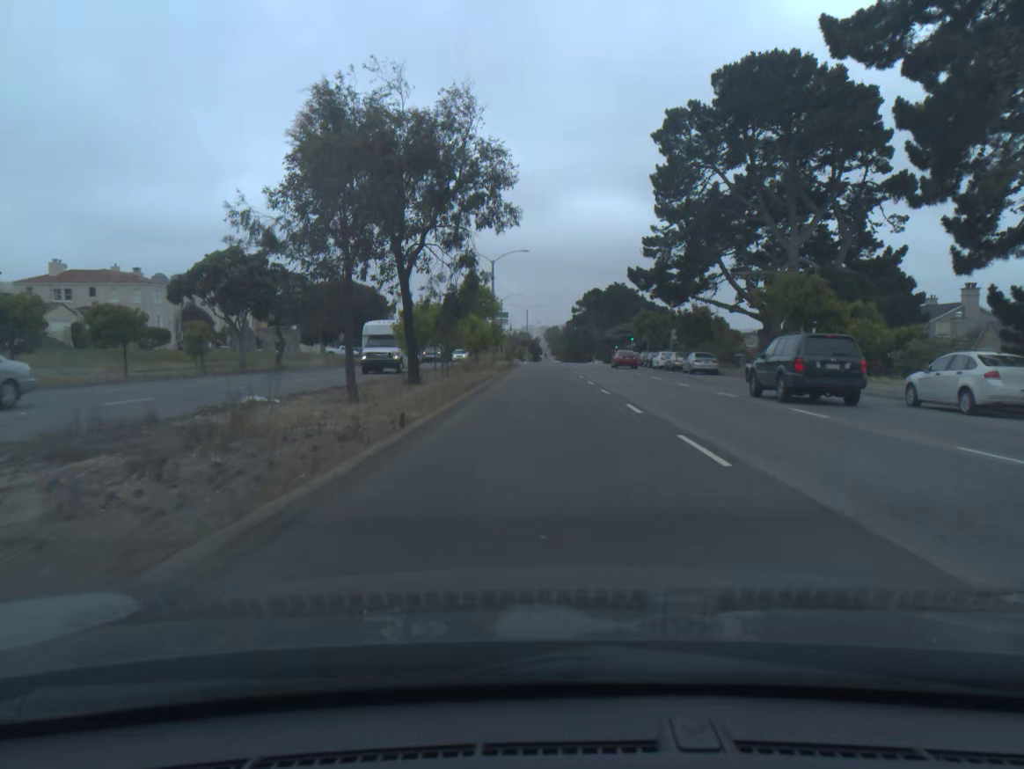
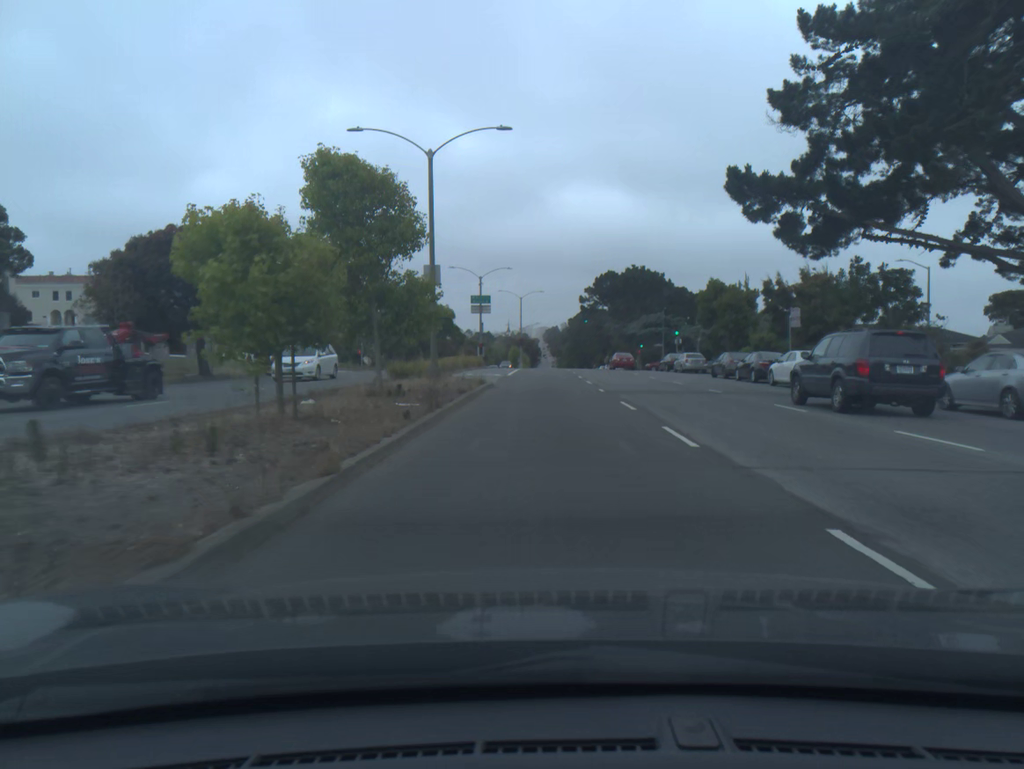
(0.0, +34.9) m; 0°
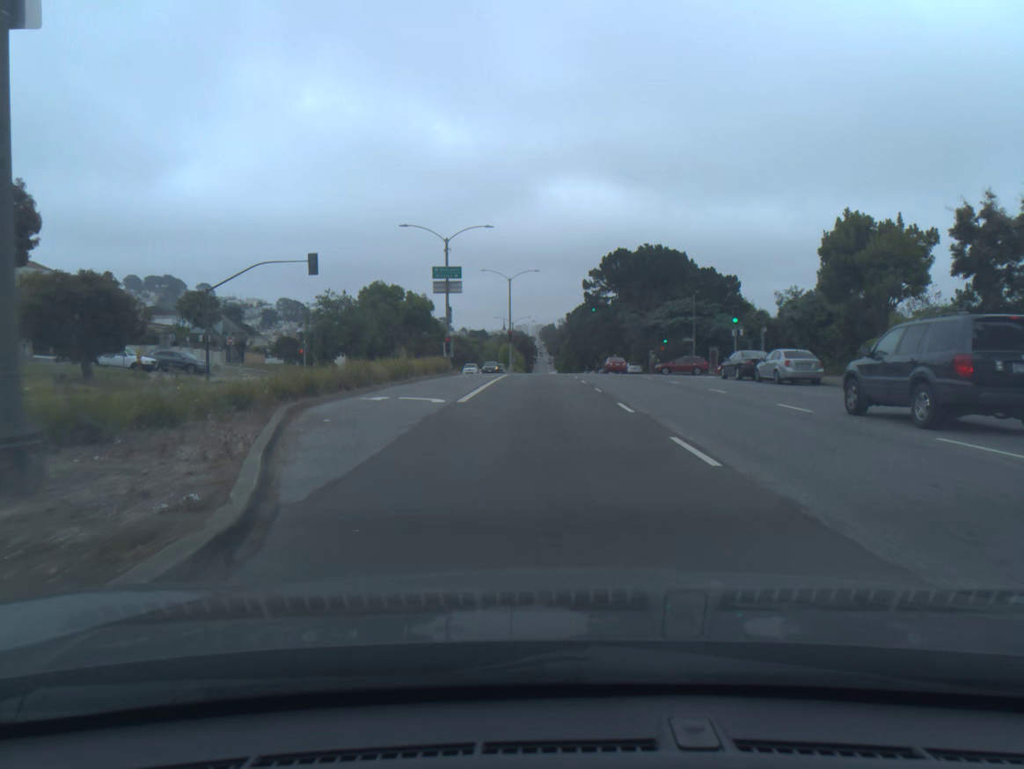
(+0.1, +23.1) m; 0°
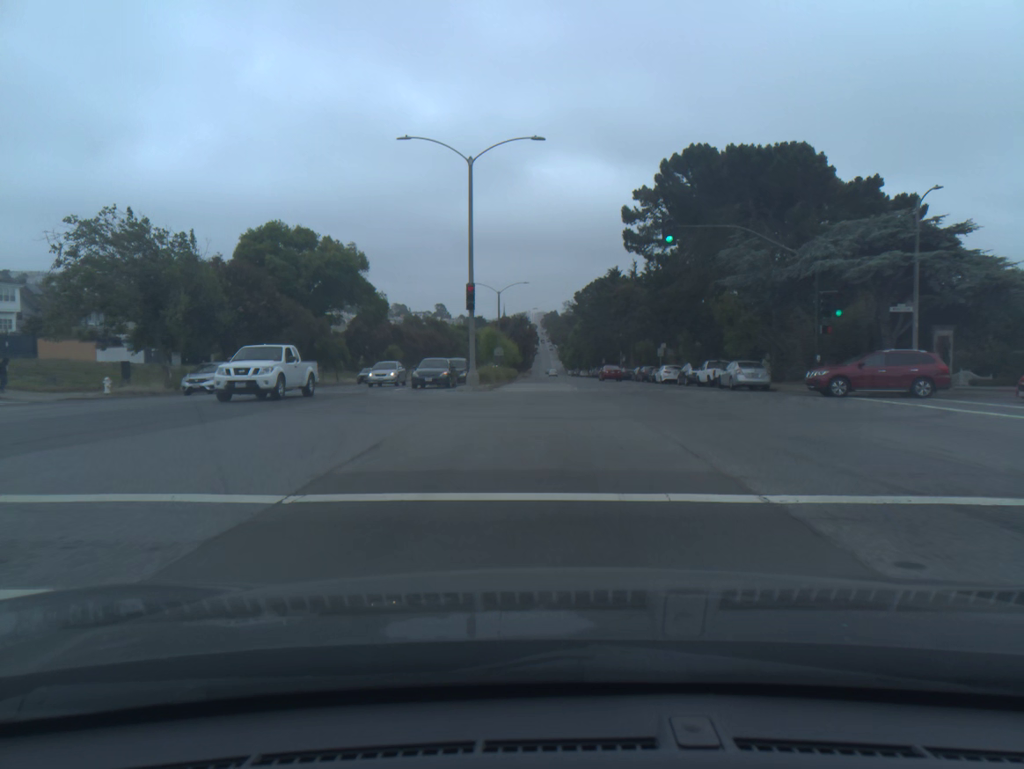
(-0.2, +45.2) m; 0°
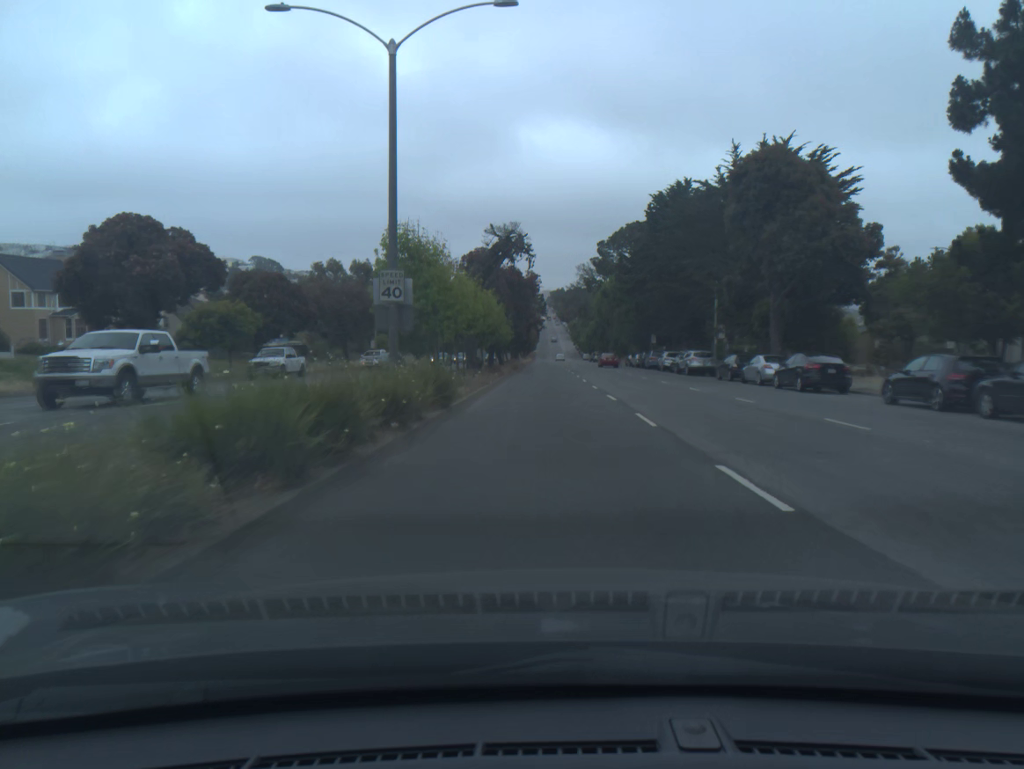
(-0.5, +57.4) m; 0°
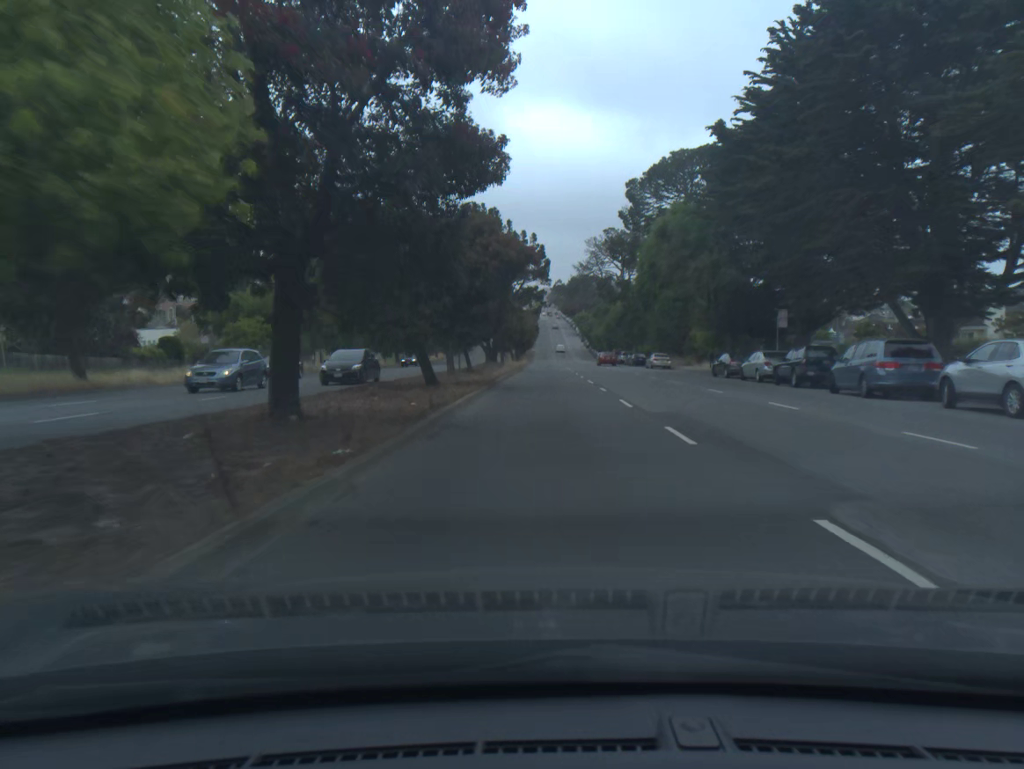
(+0.1, +47.5) m; 0°
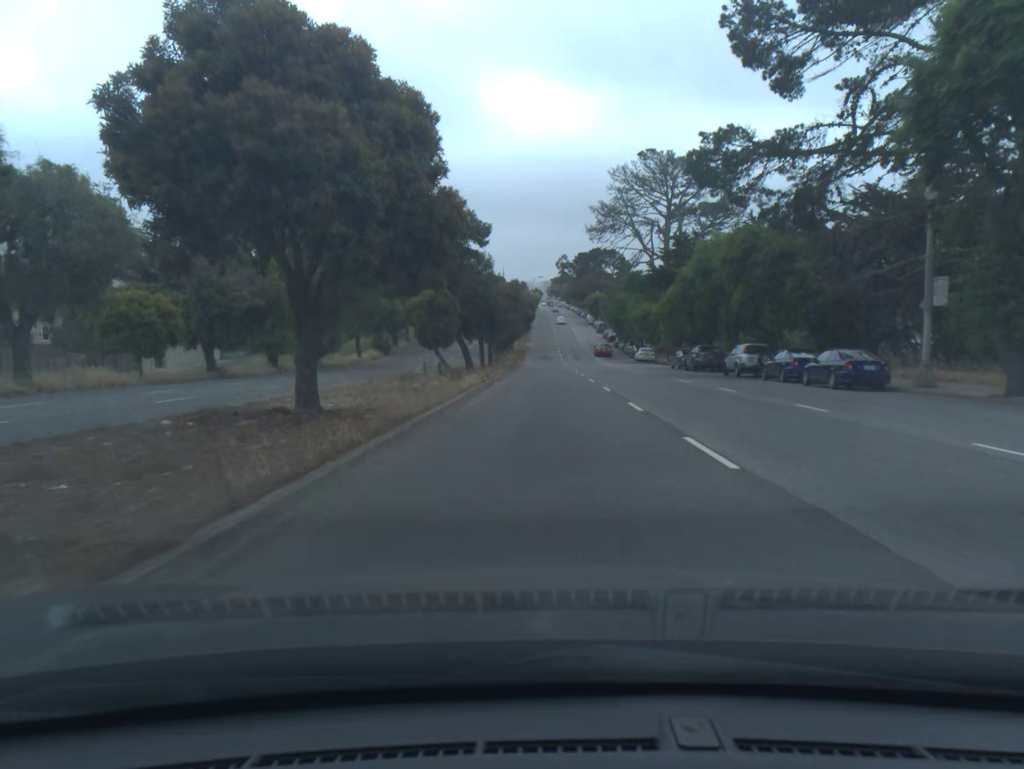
(+0.3, +60.3) m; 0°
